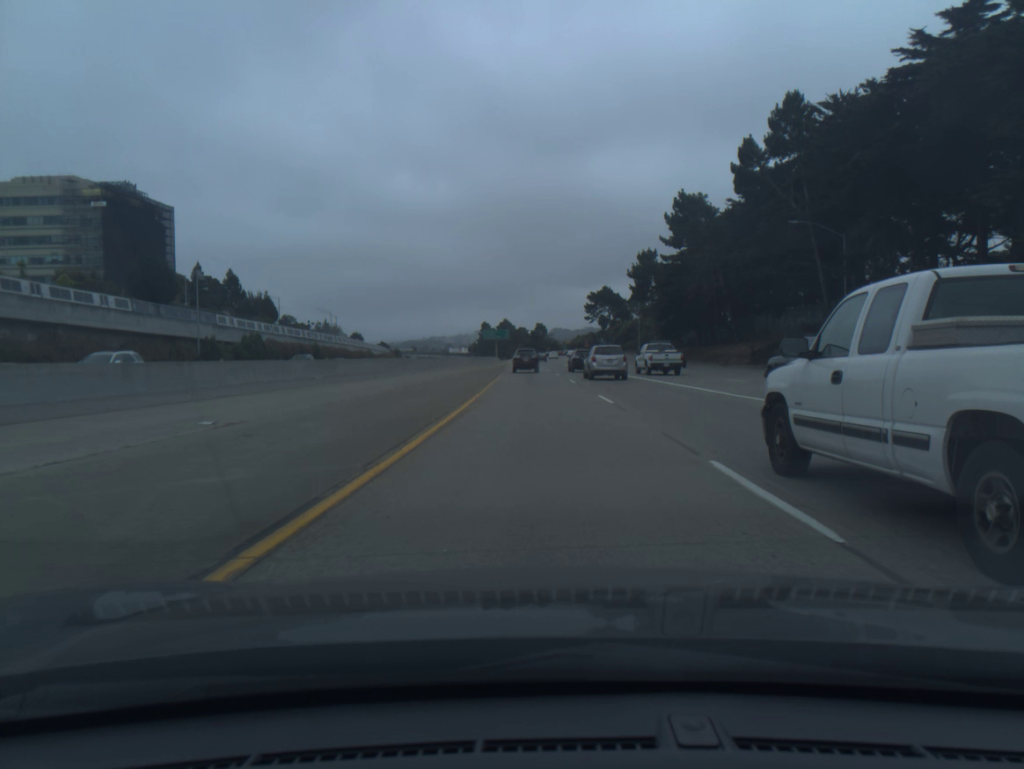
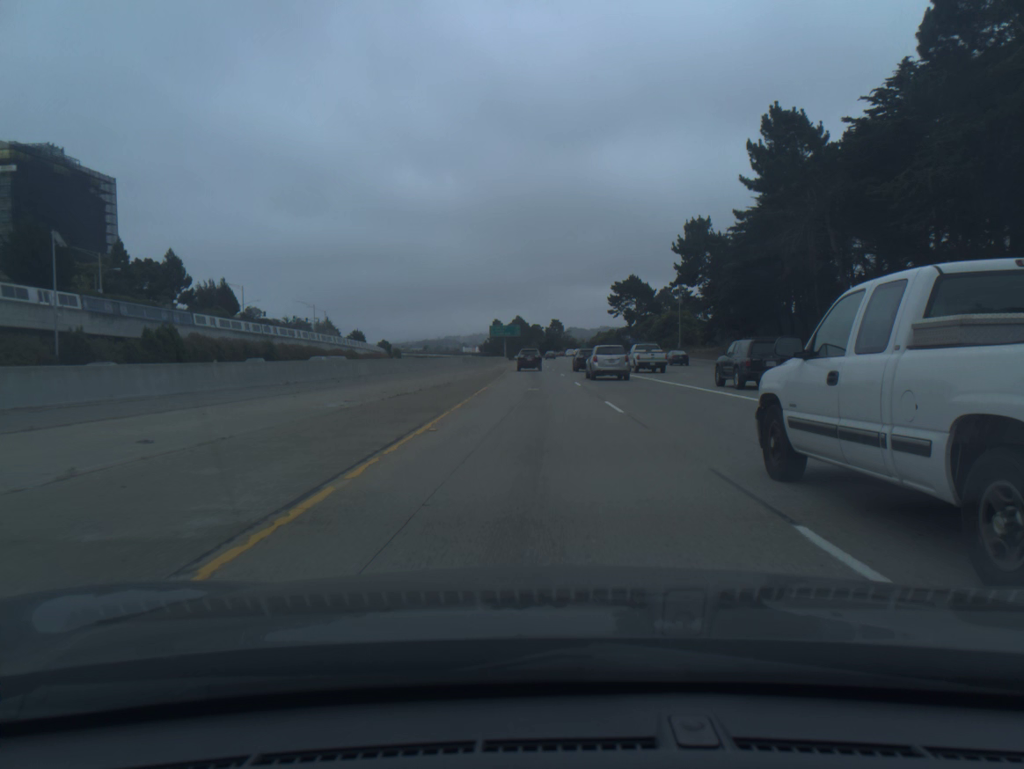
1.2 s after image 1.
(-0.3, +32.7) m; -1°
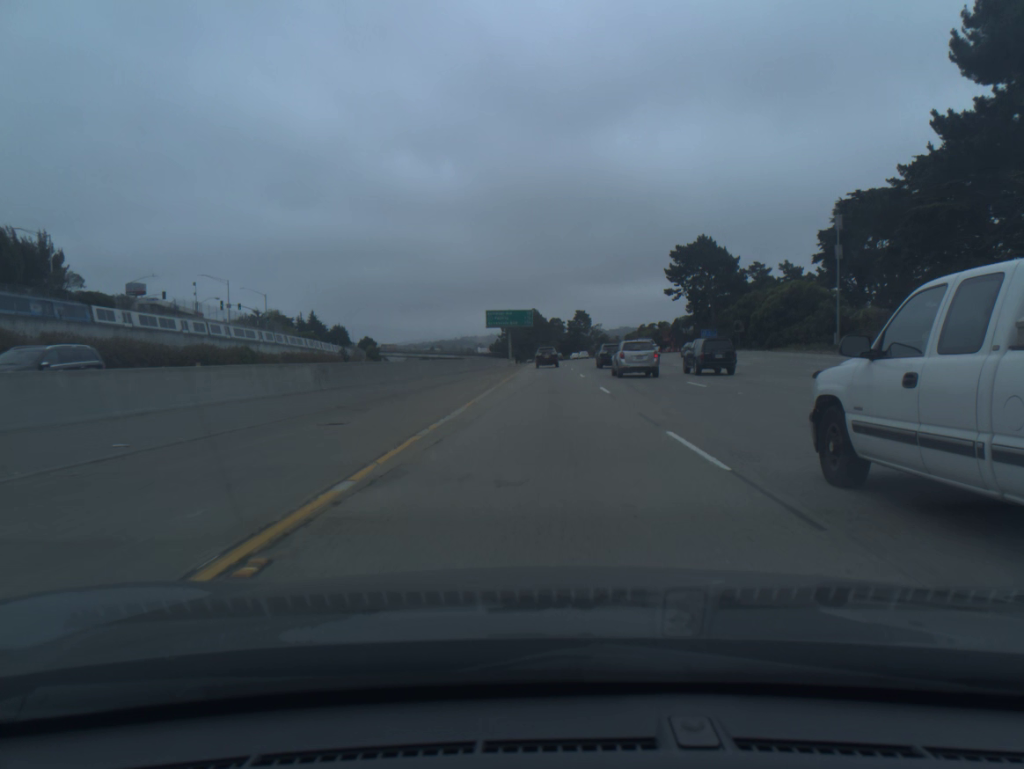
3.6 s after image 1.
(-1.0, +66.4) m; -1°
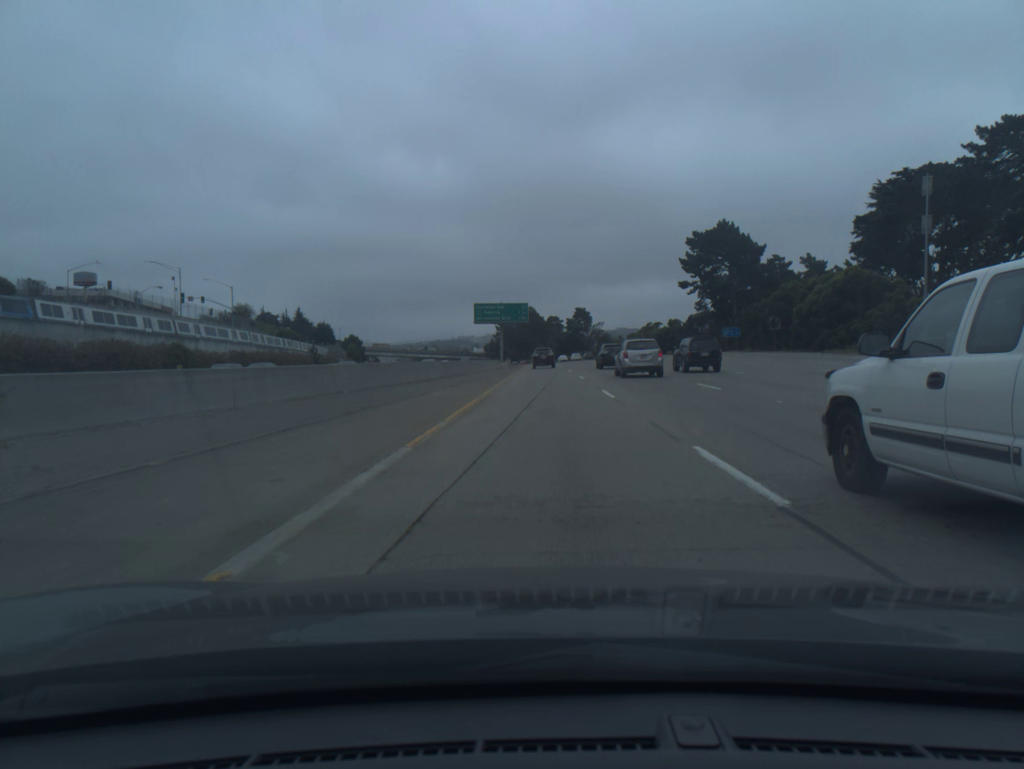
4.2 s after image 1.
(0.0, +16.8) m; 0°
